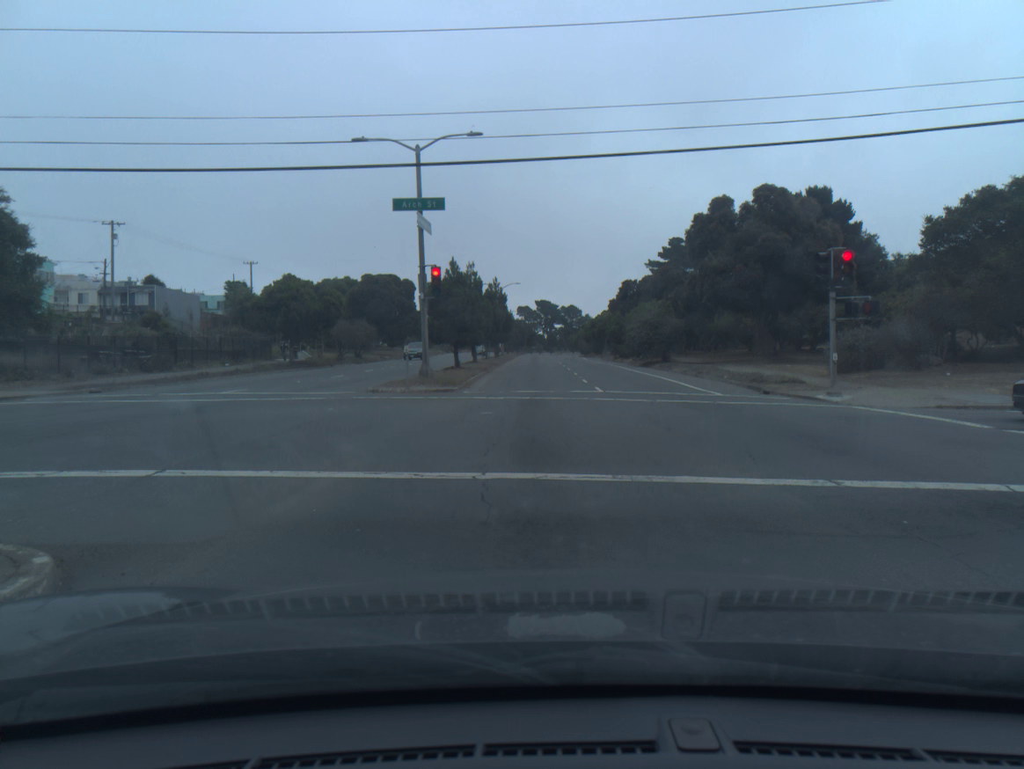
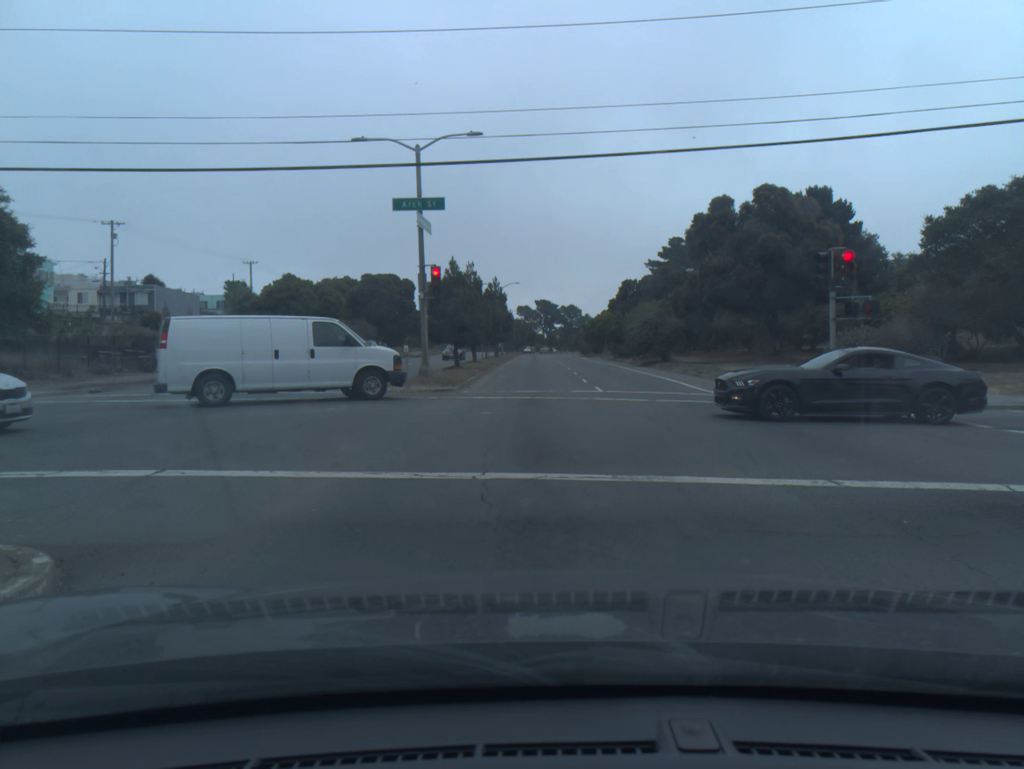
(0.0, 0.0) m; 0°
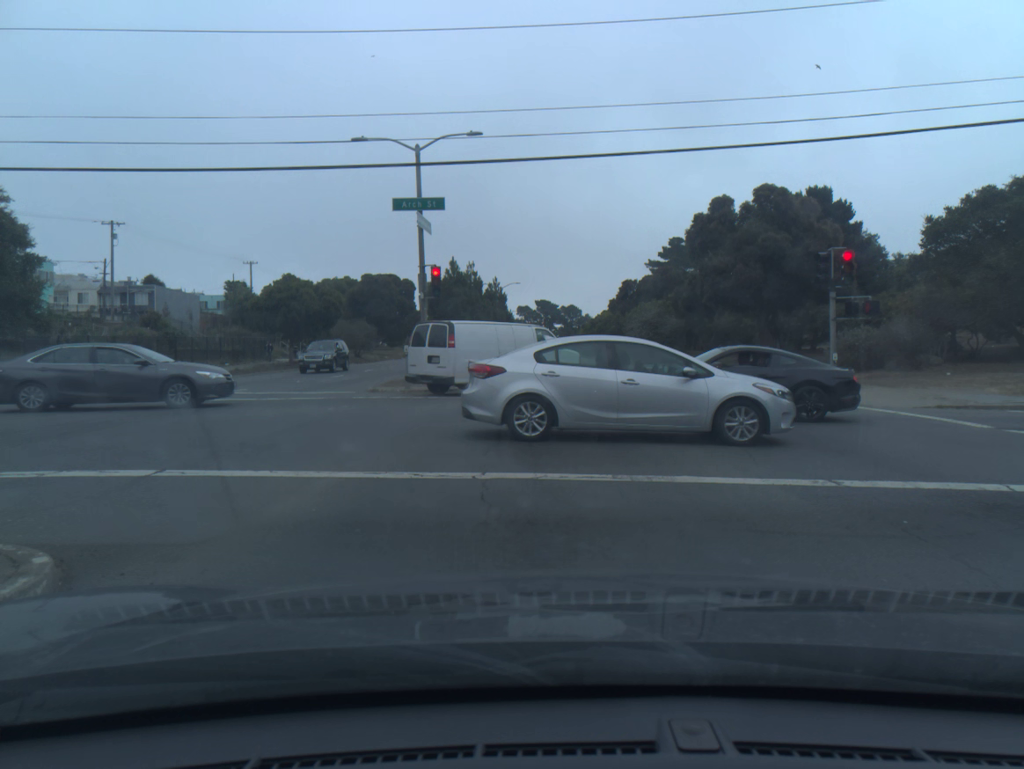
(0.0, 0.0) m; 0°
